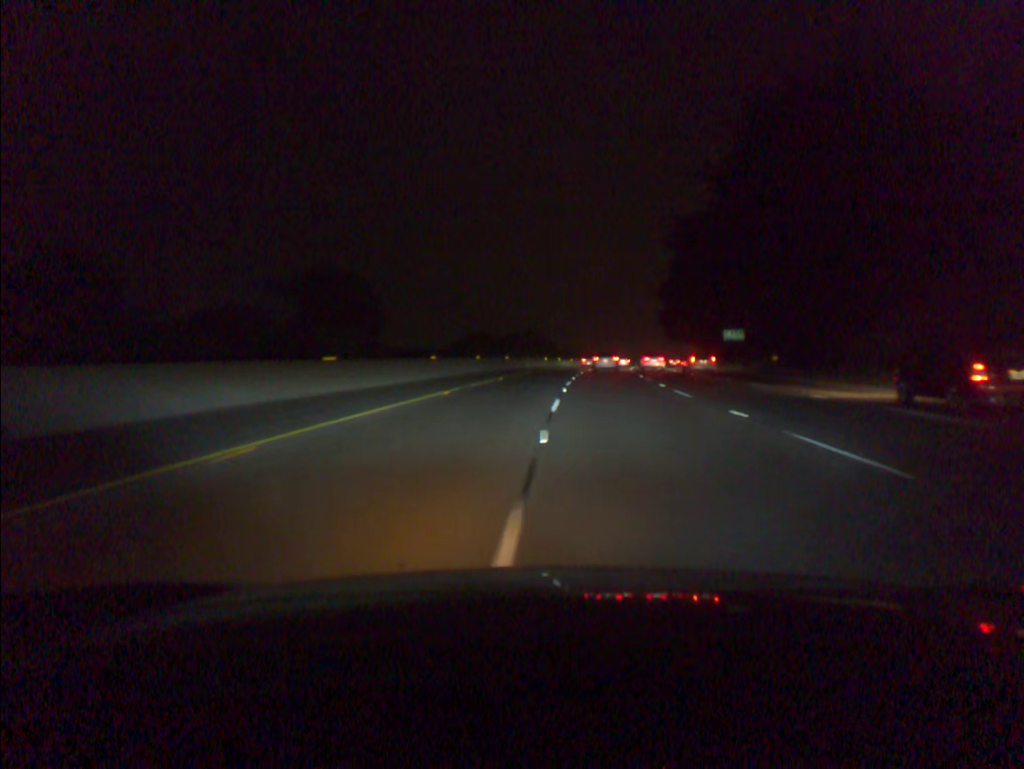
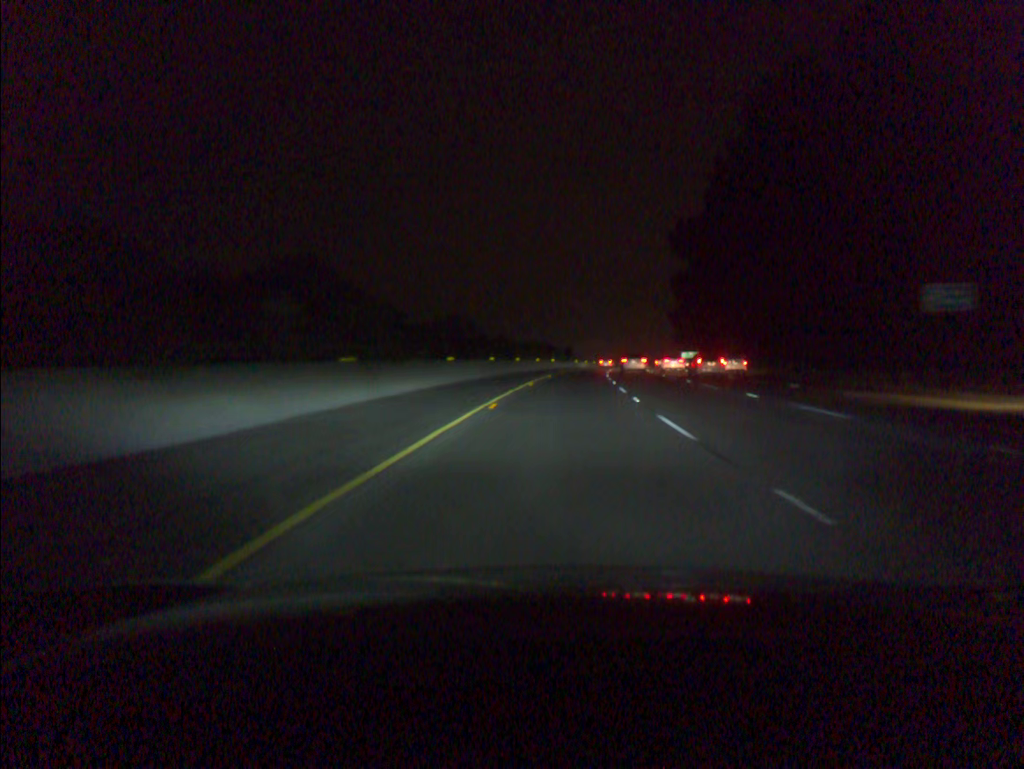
(+1.9, +63.8) m; +5°
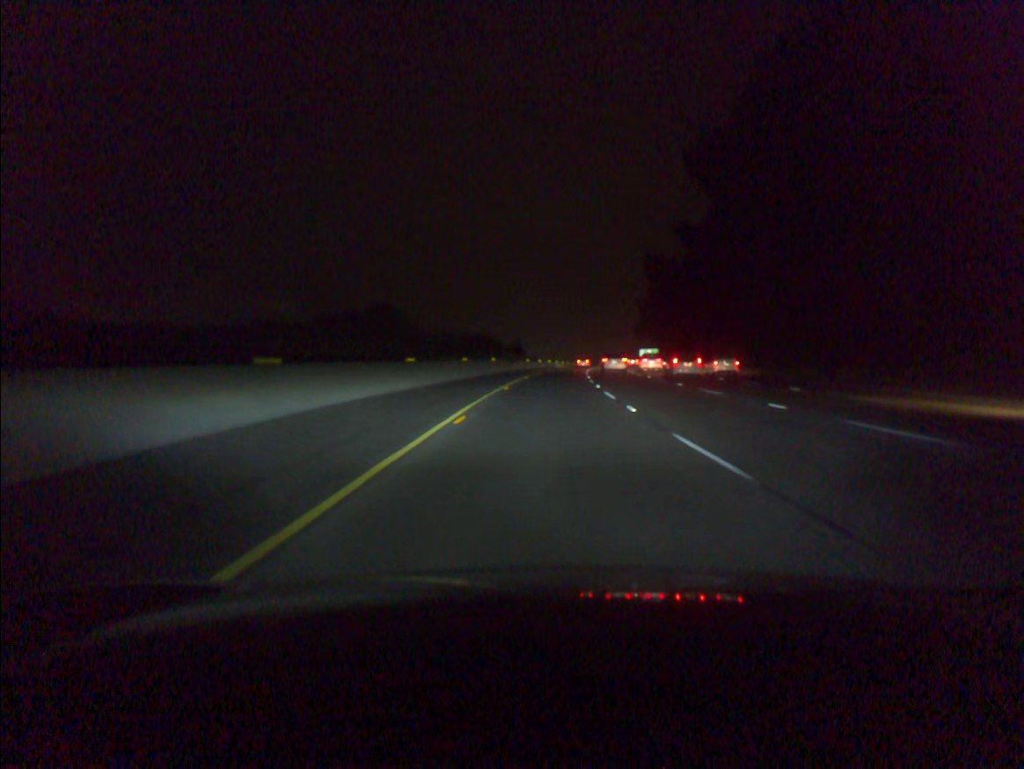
(+1.1, +32.8) m; +4°
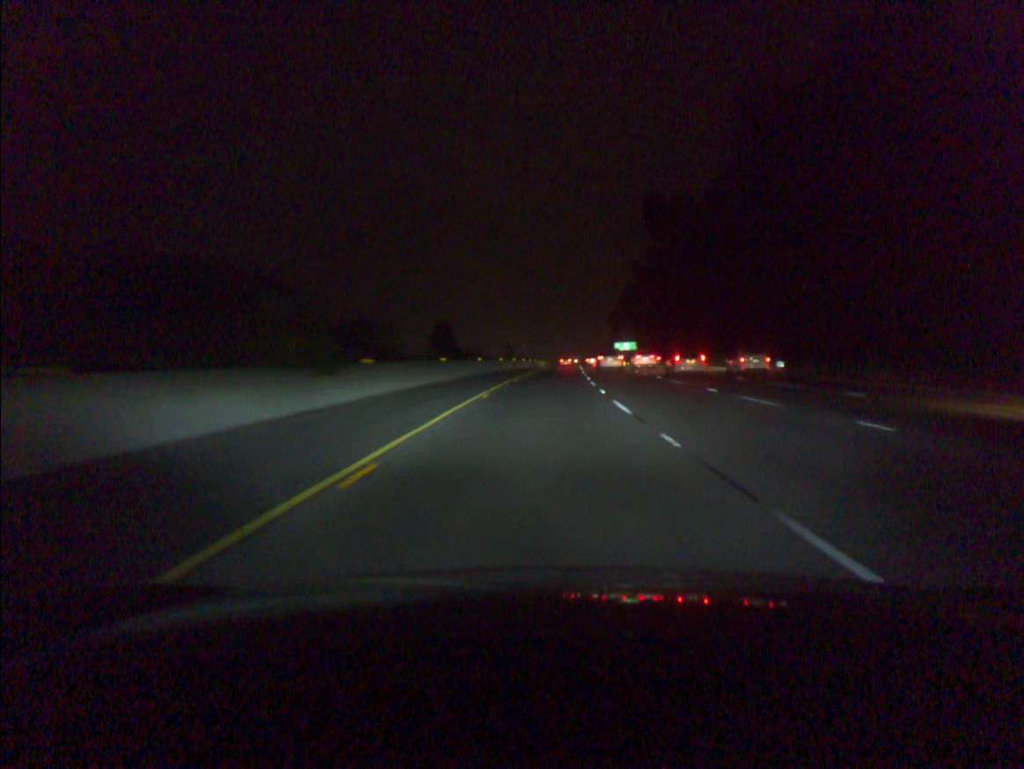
(+1.4, +50.2) m; +3°
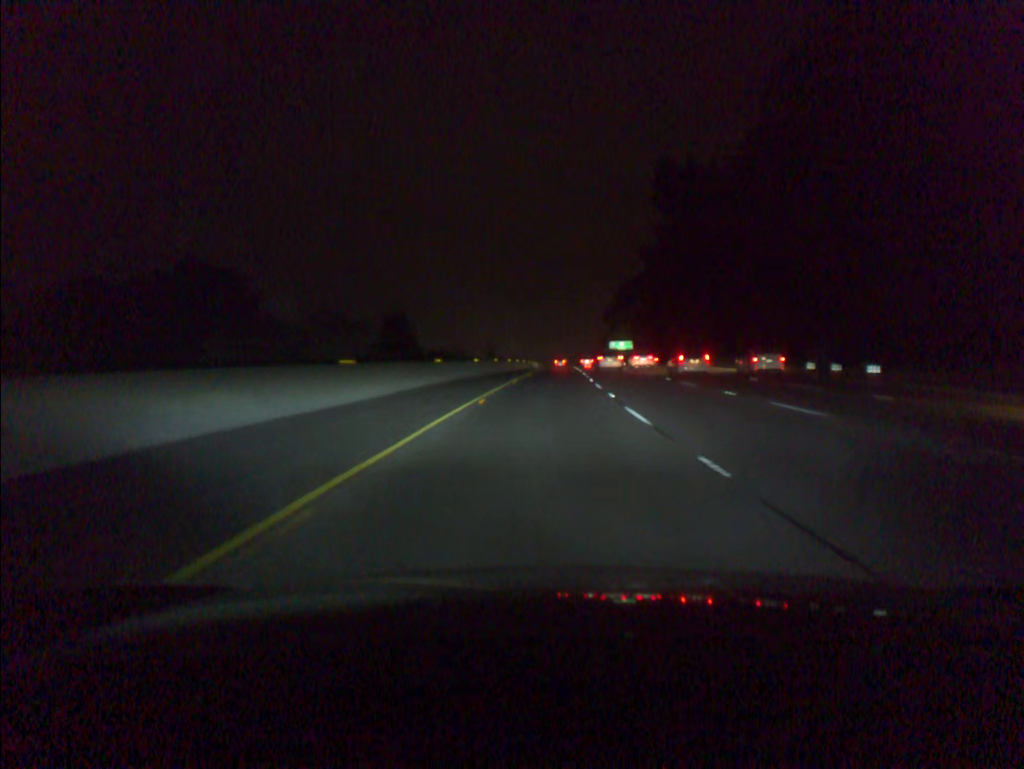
(+0.1, +17.0) m; +1°
